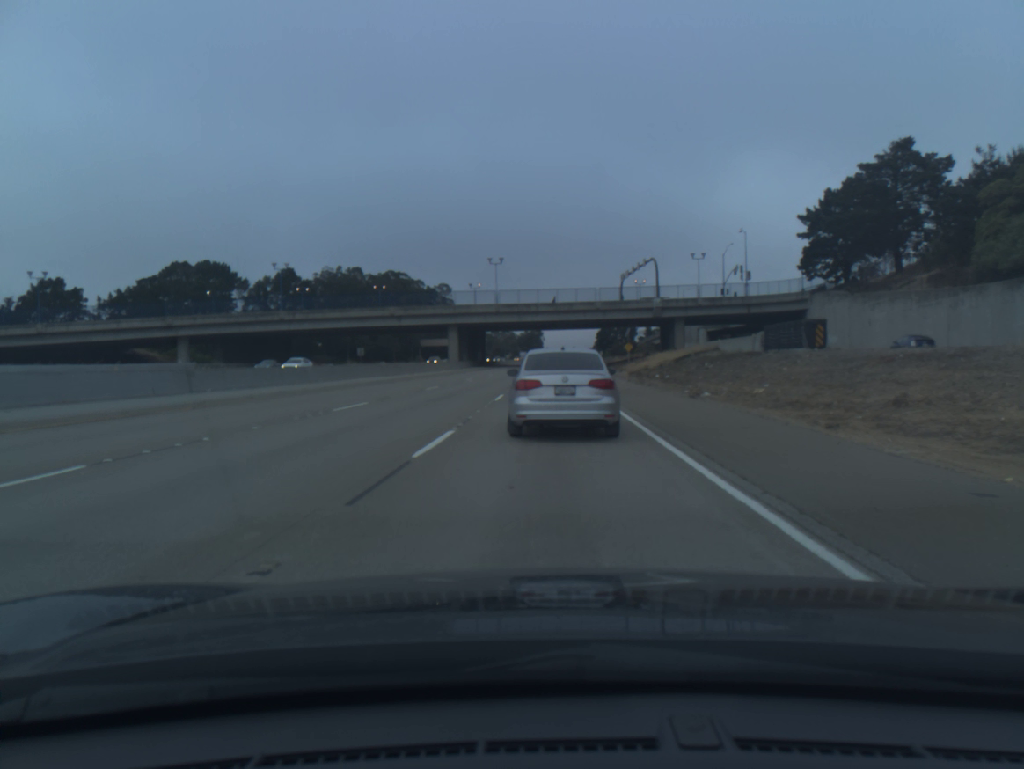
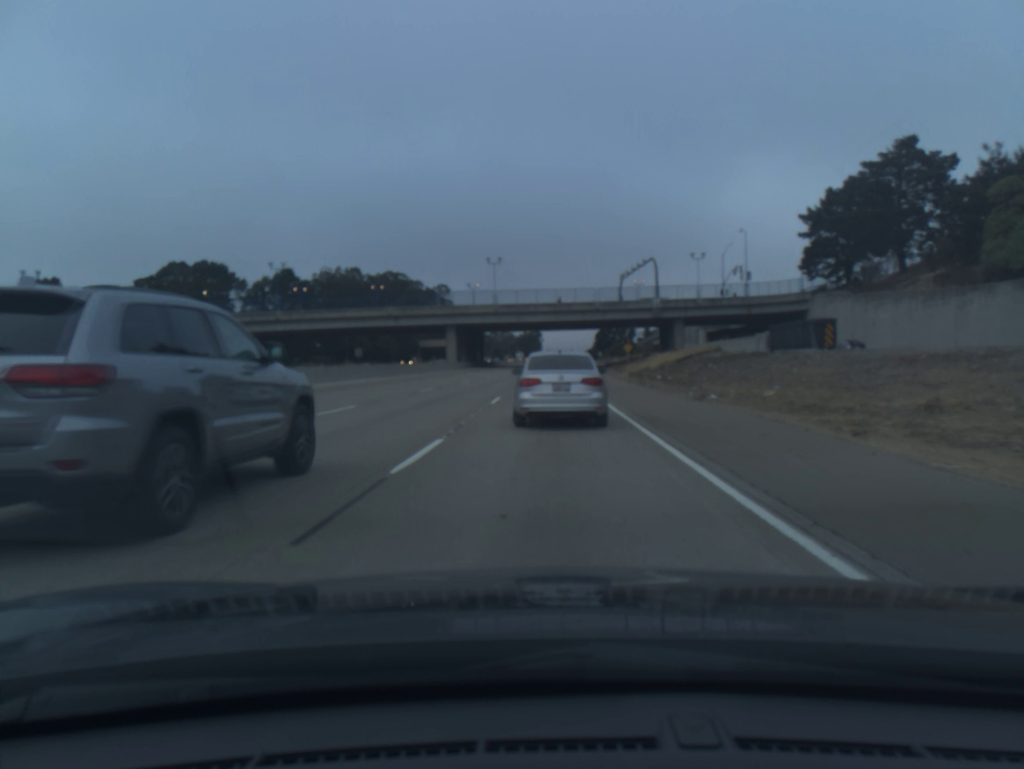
(0.0, +1.3) m; 0°
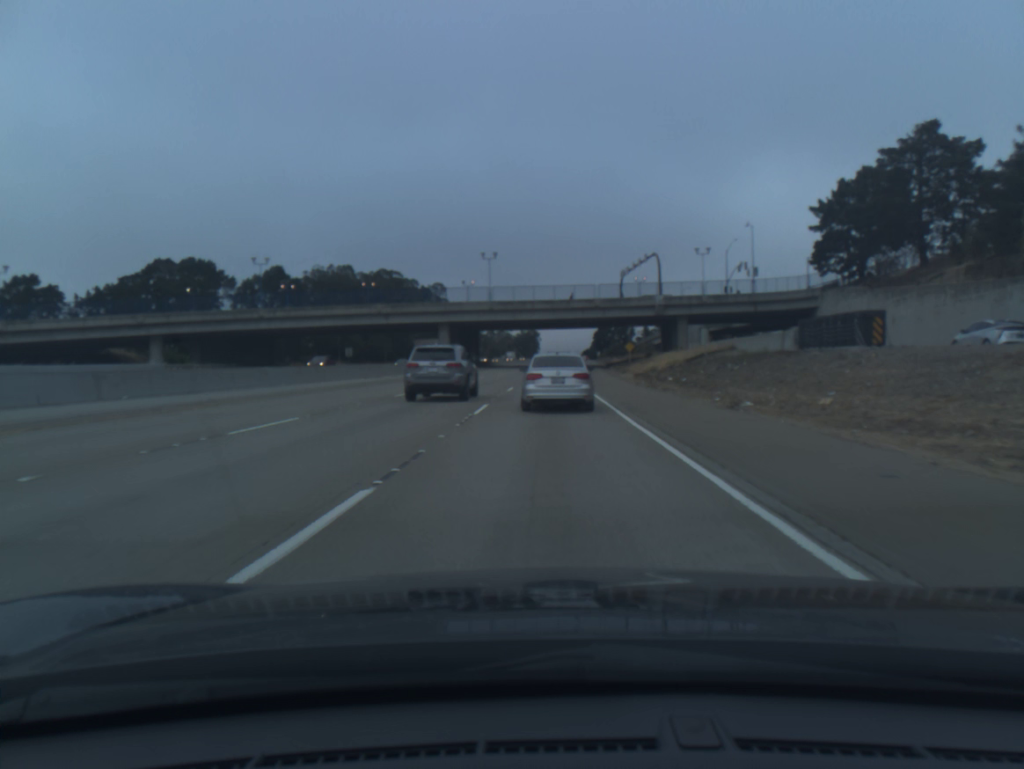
(0.0, +4.7) m; 0°
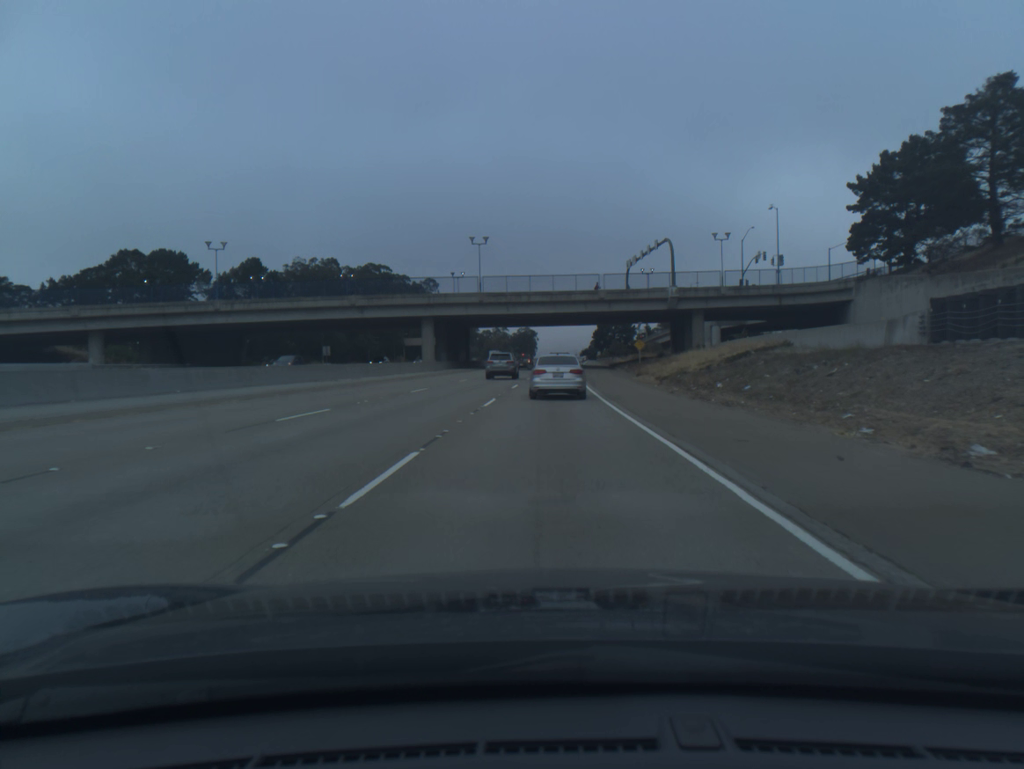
(0.0, +11.7) m; 0°
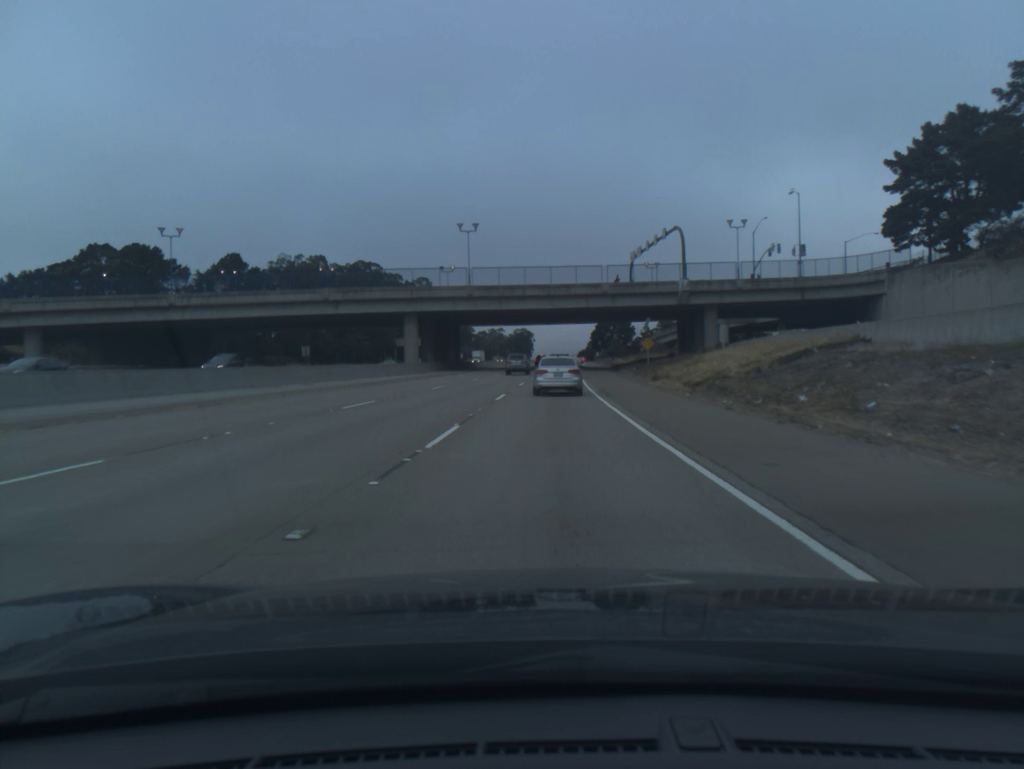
(0.0, +9.9) m; 0°
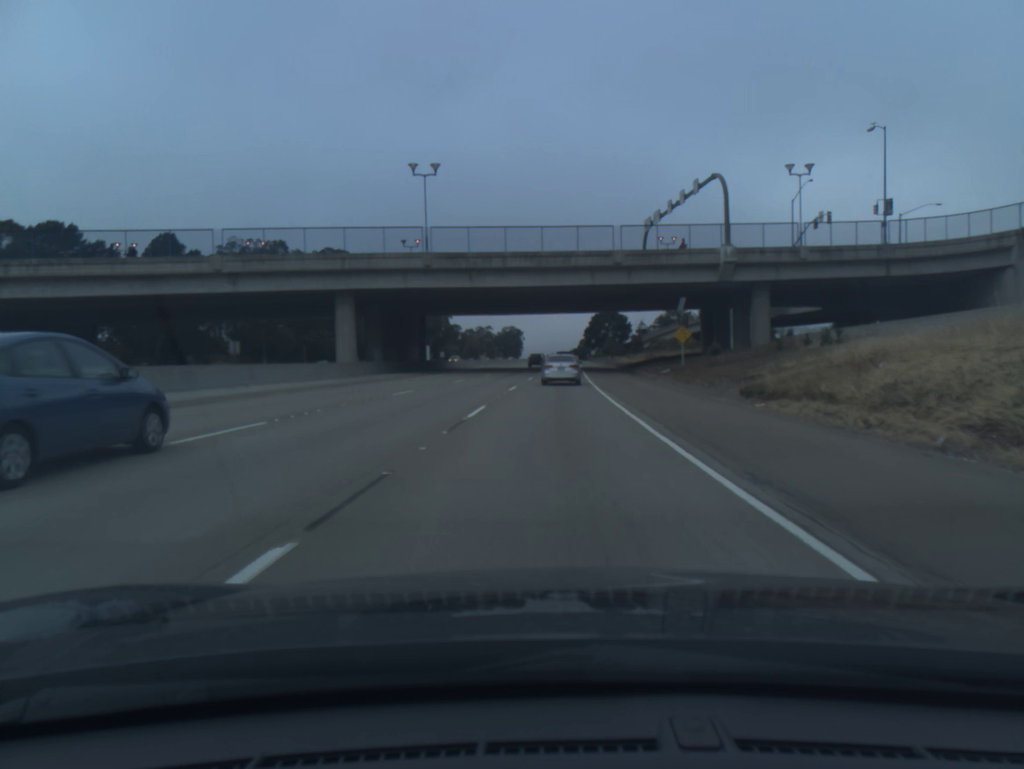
(+0.1, +24.0) m; +1°
